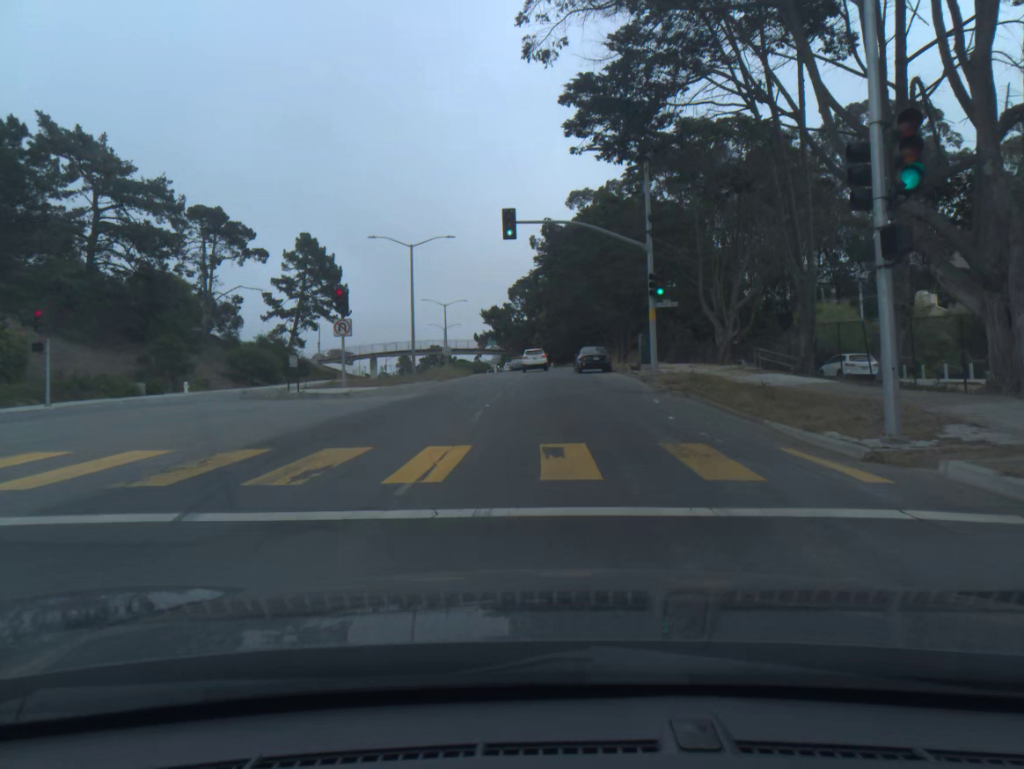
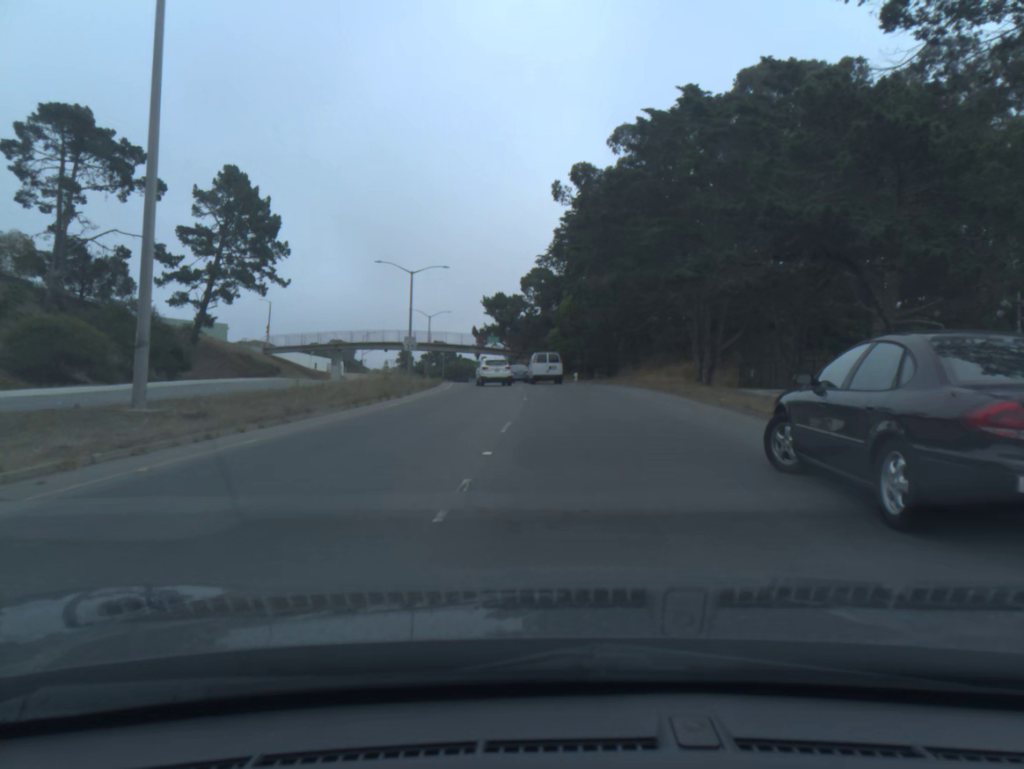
(-0.5, +37.3) m; -1°
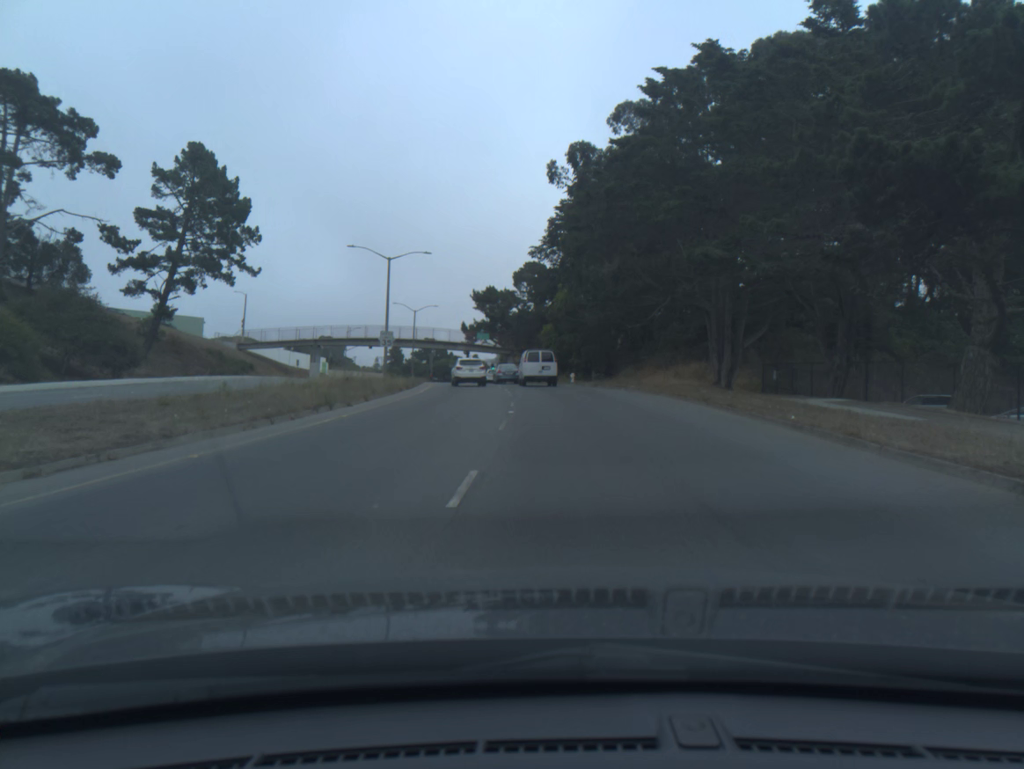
(0.0, +6.7) m; +1°
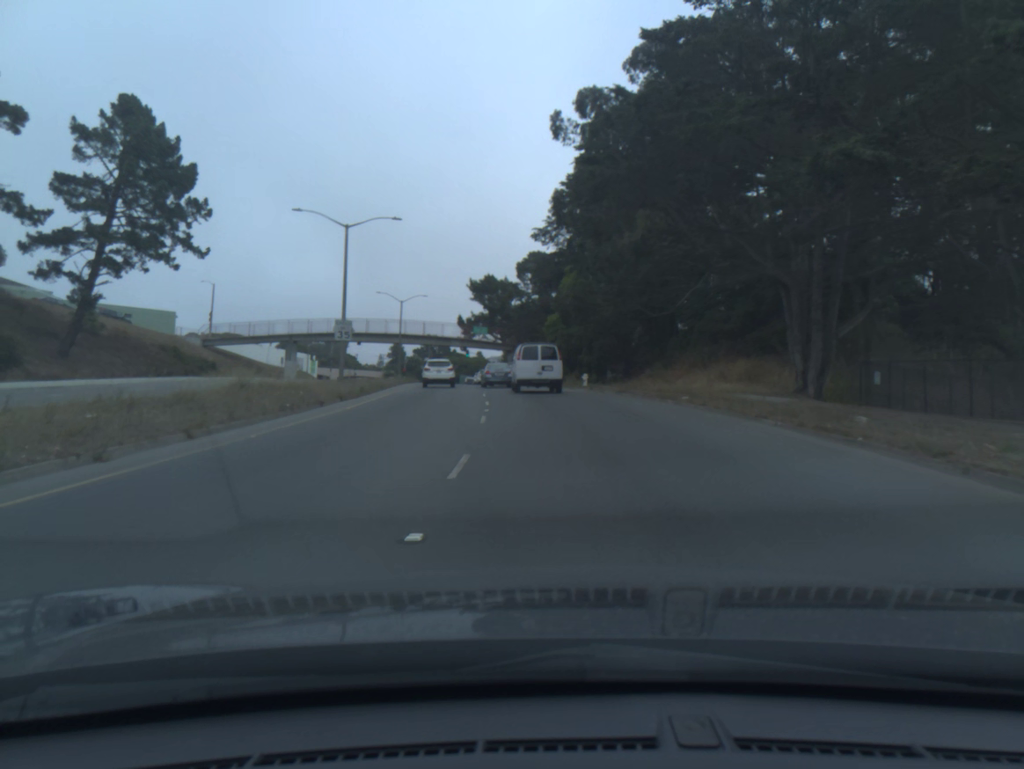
(+0.2, +13.0) m; -2°
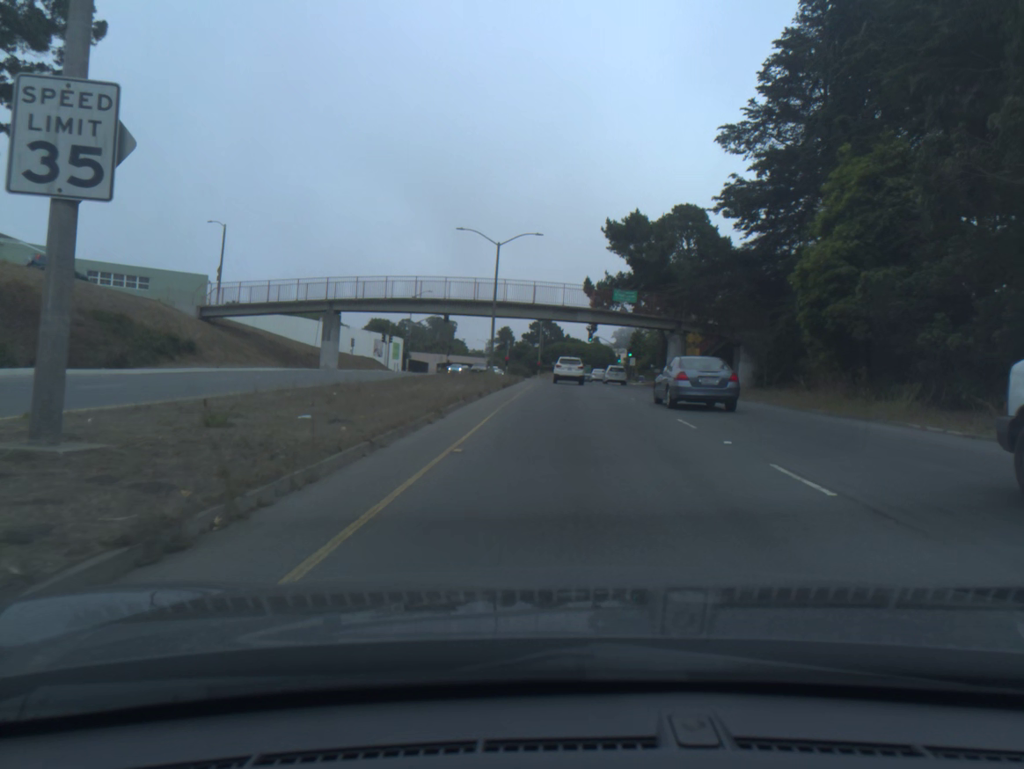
(-4.7, +36.2) m; -7°
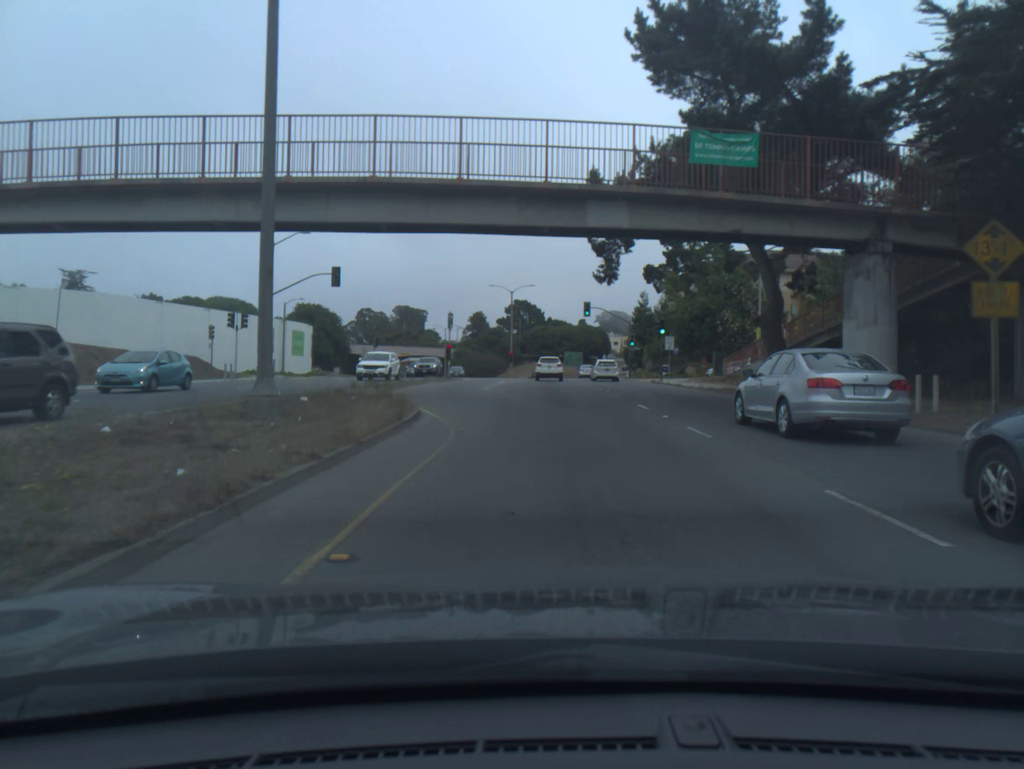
(+0.9, +39.5) m; +2°
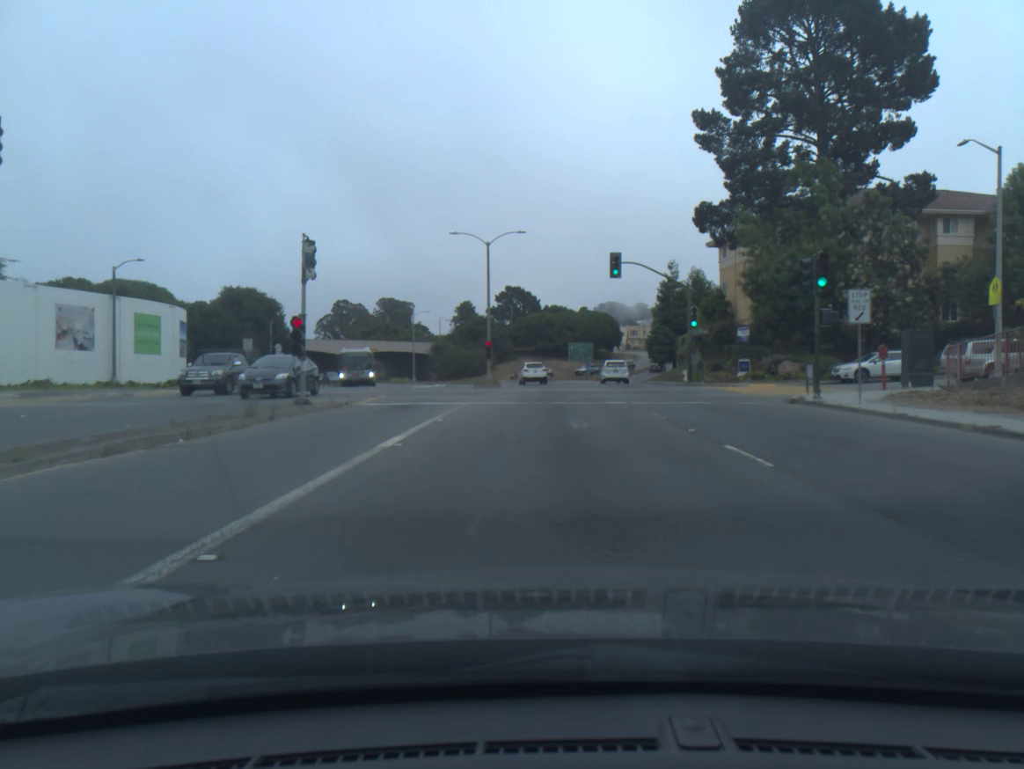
(-0.1, +31.8) m; 0°
